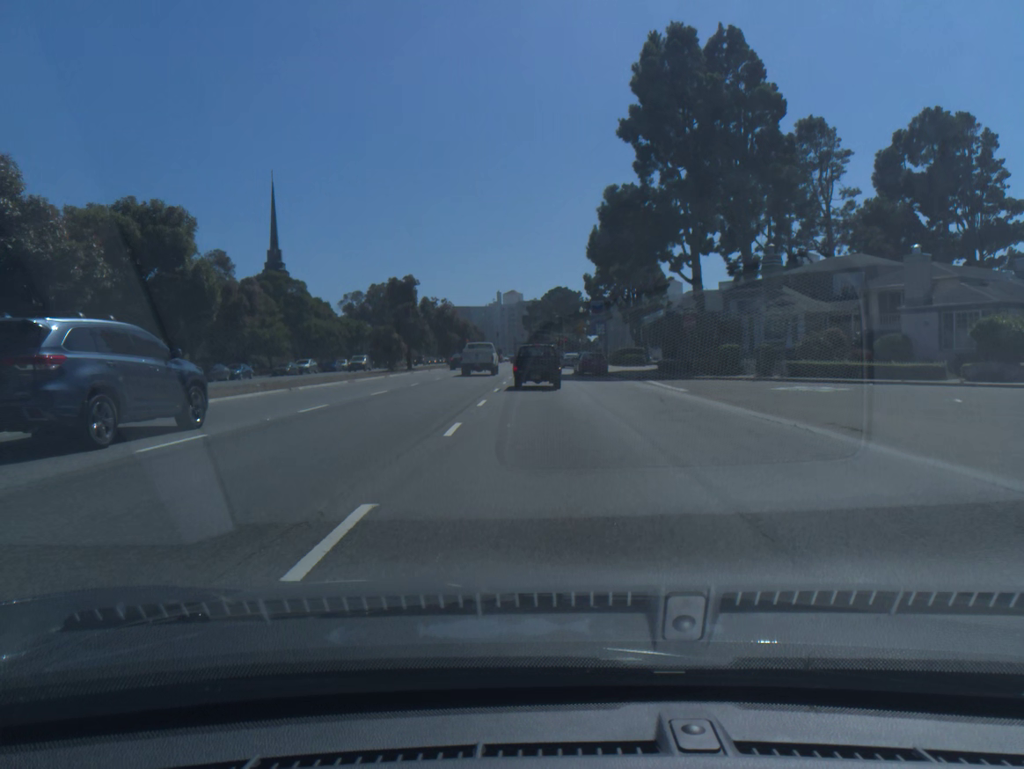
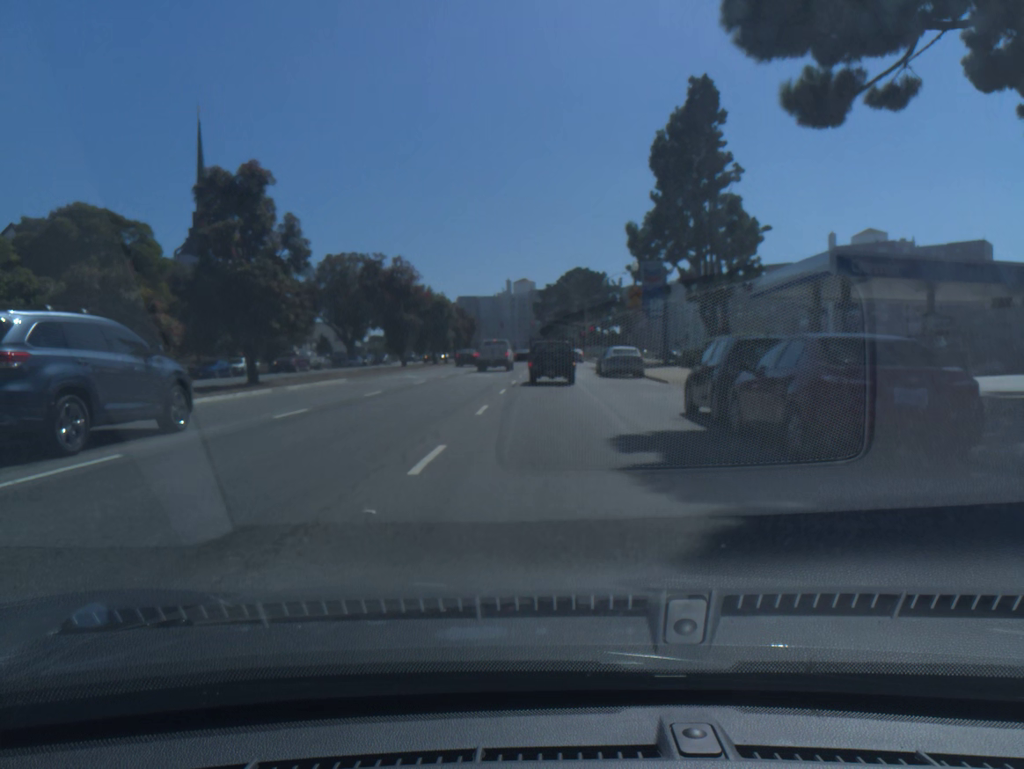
(-0.3, +39.6) m; -1°
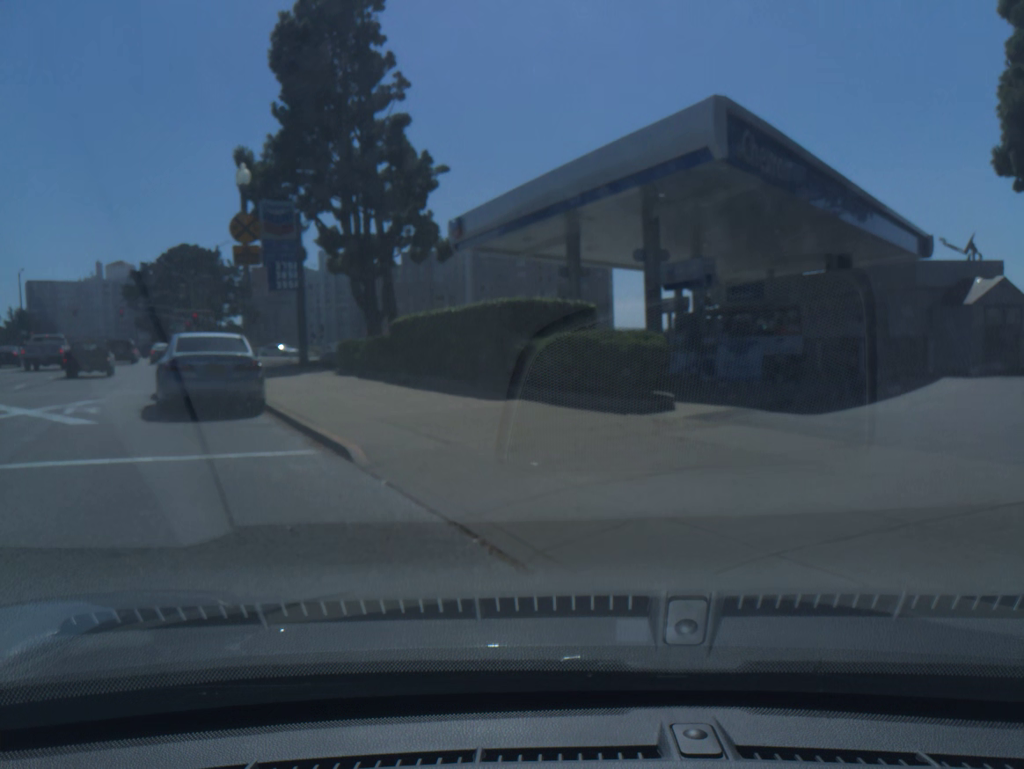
(+2.9, +22.7) m; +32°
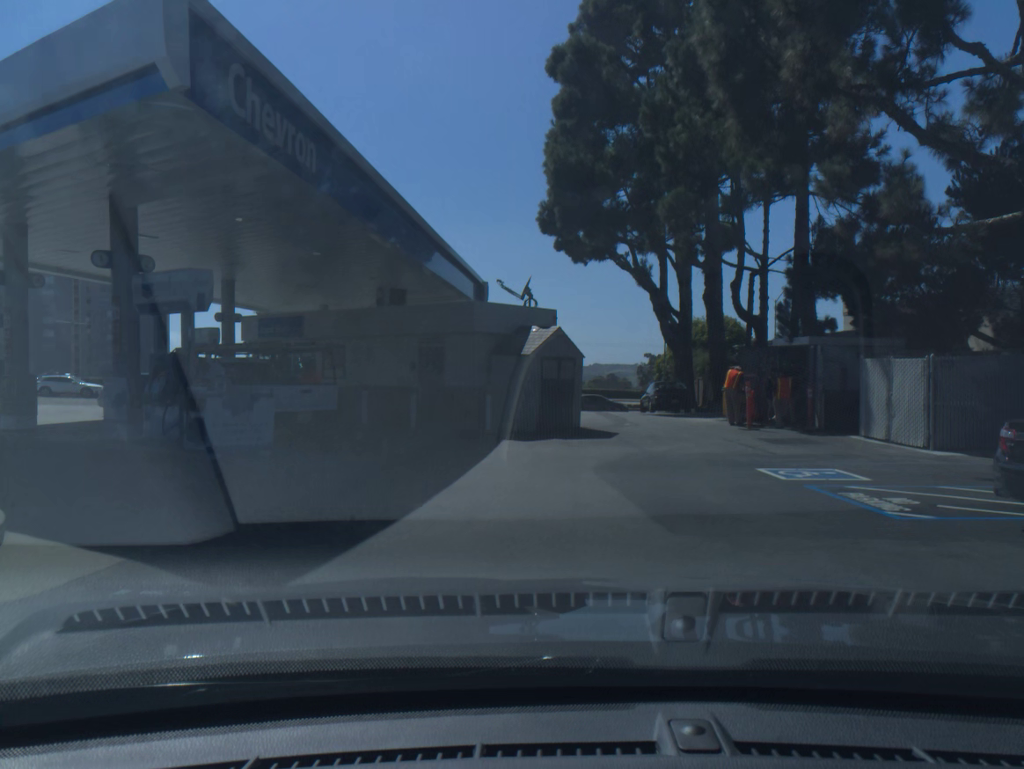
(+1.7, +5.9) m; +26°
